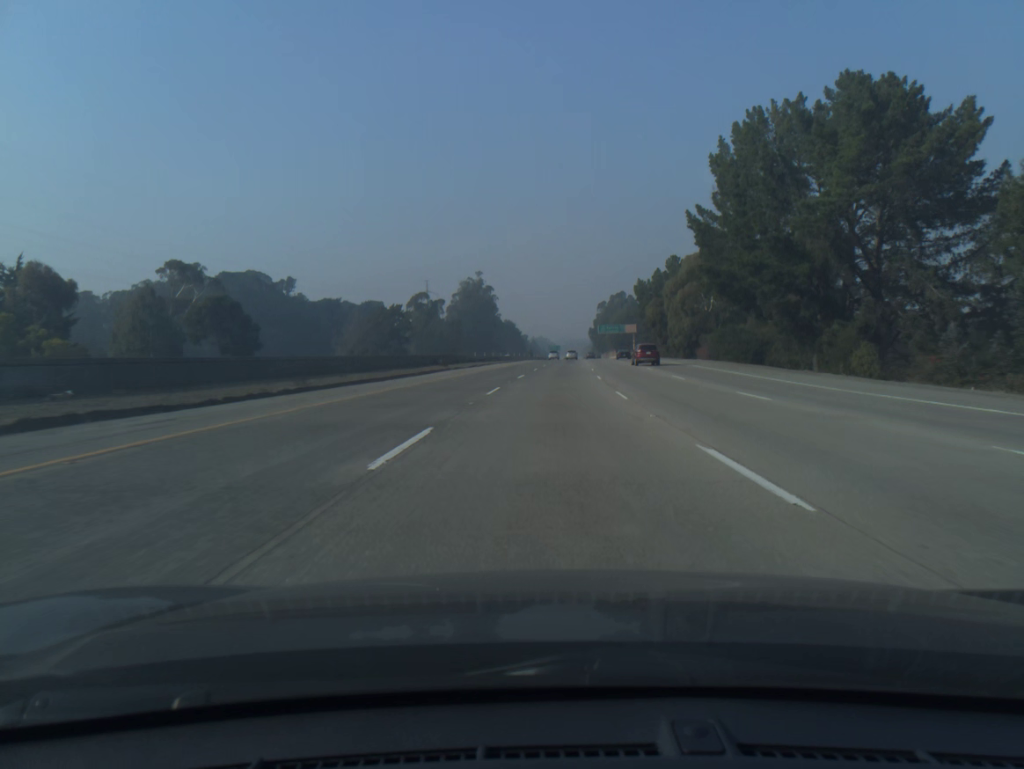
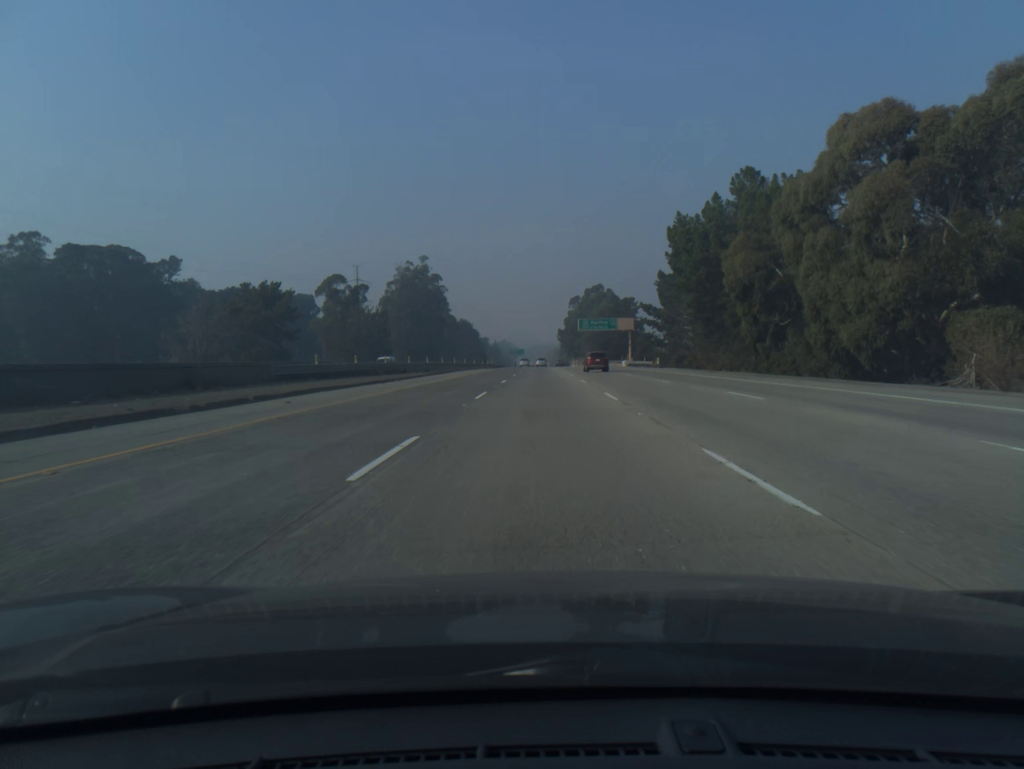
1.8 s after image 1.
(+1.6, +58.9) m; +3°
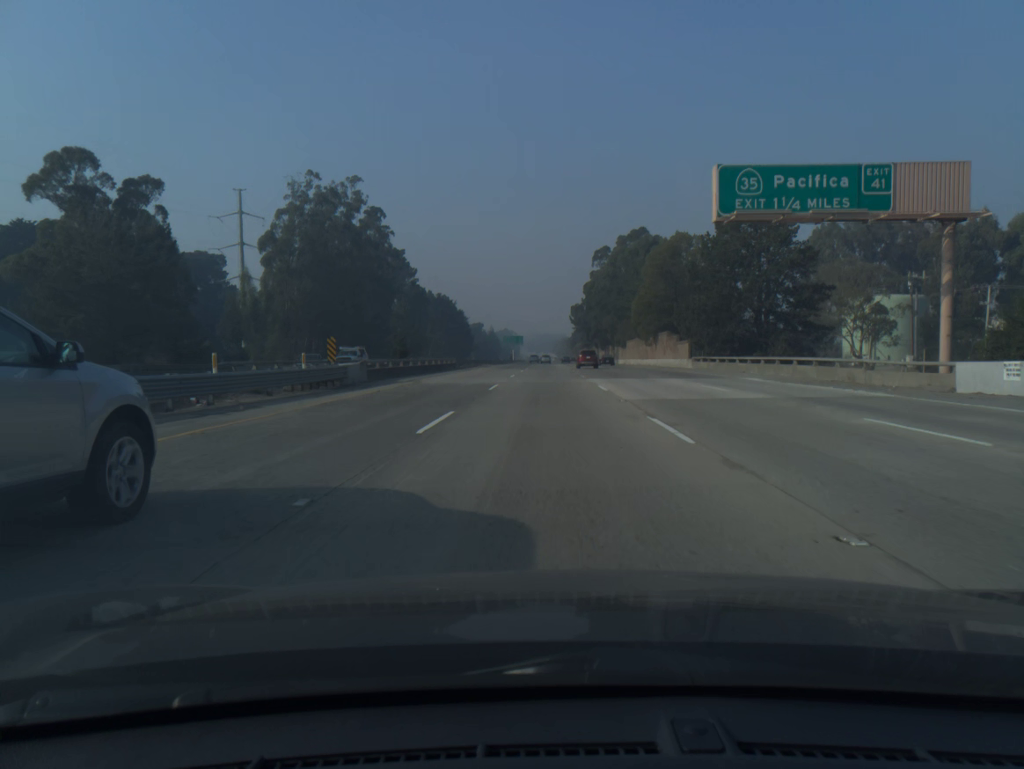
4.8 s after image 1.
(-0.1, +98.1) m; 0°
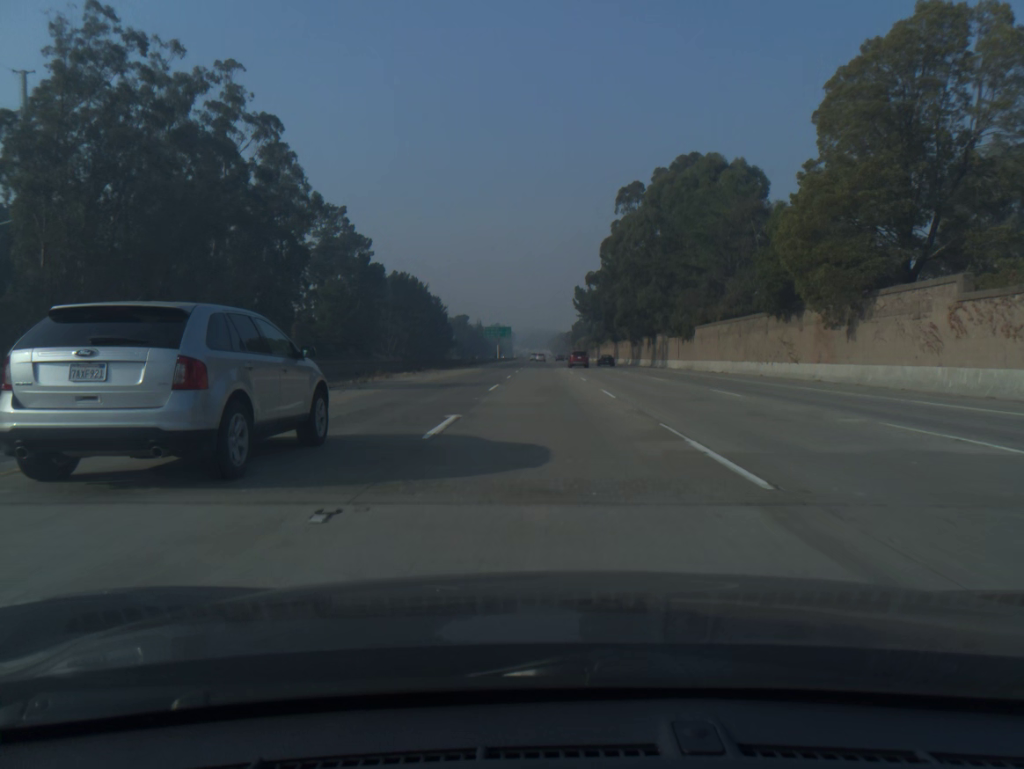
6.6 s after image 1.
(+0.1, +59.2) m; 0°
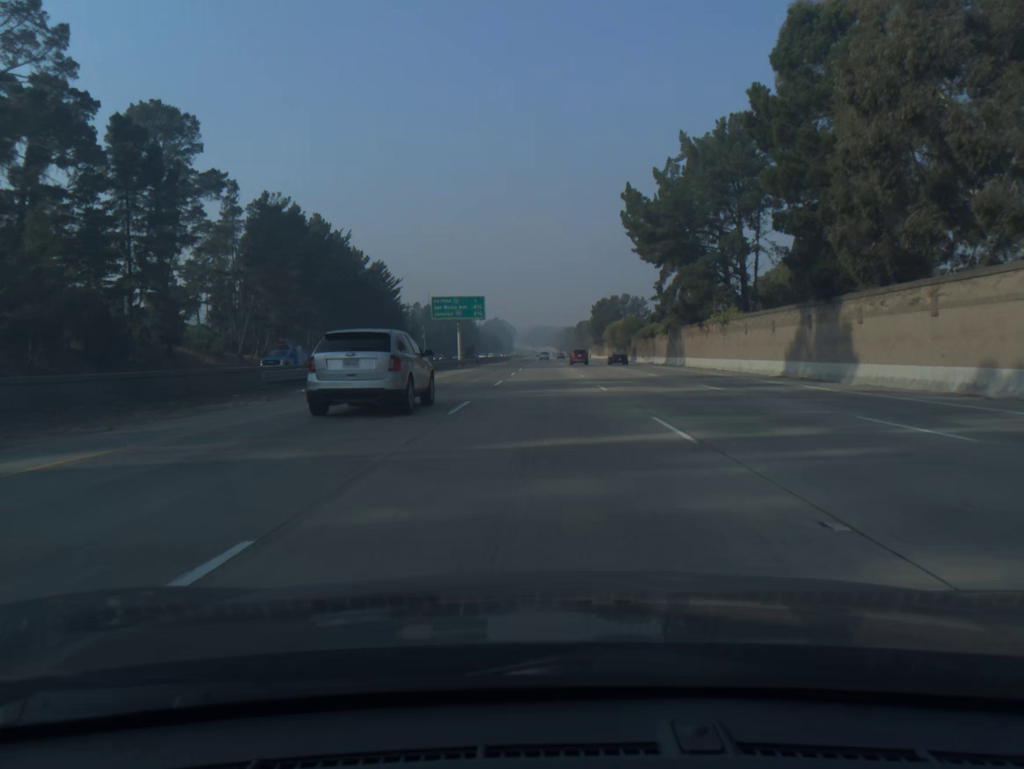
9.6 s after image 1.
(-0.1, +98.7) m; 0°
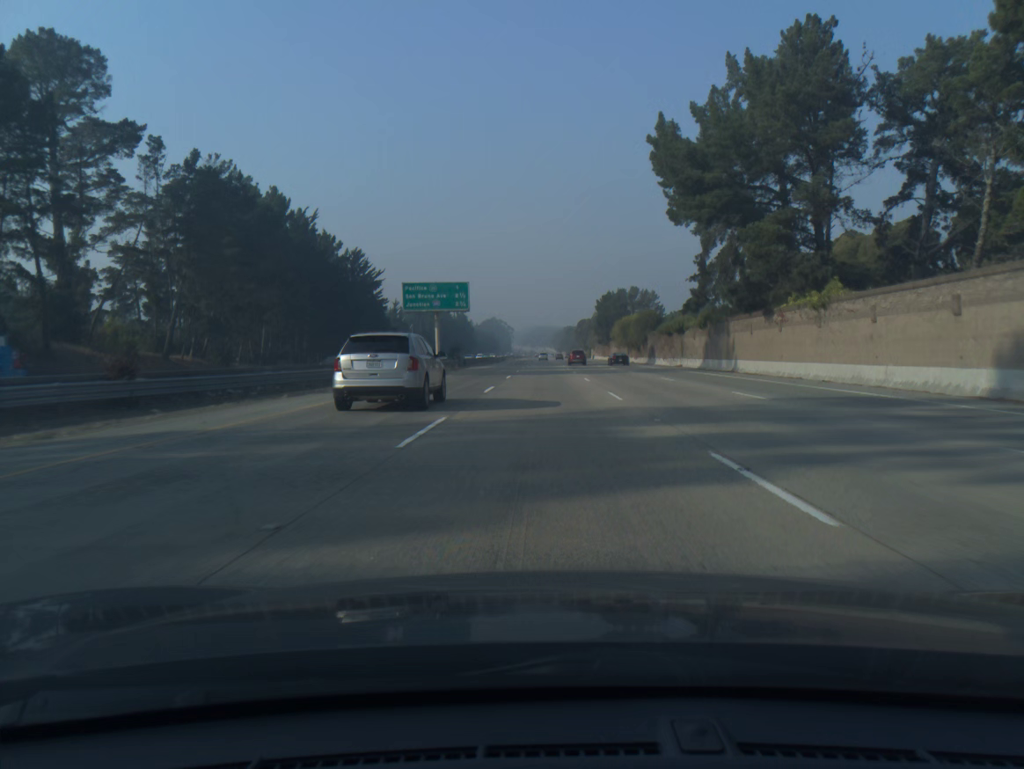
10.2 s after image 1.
(0.0, +19.7) m; 0°
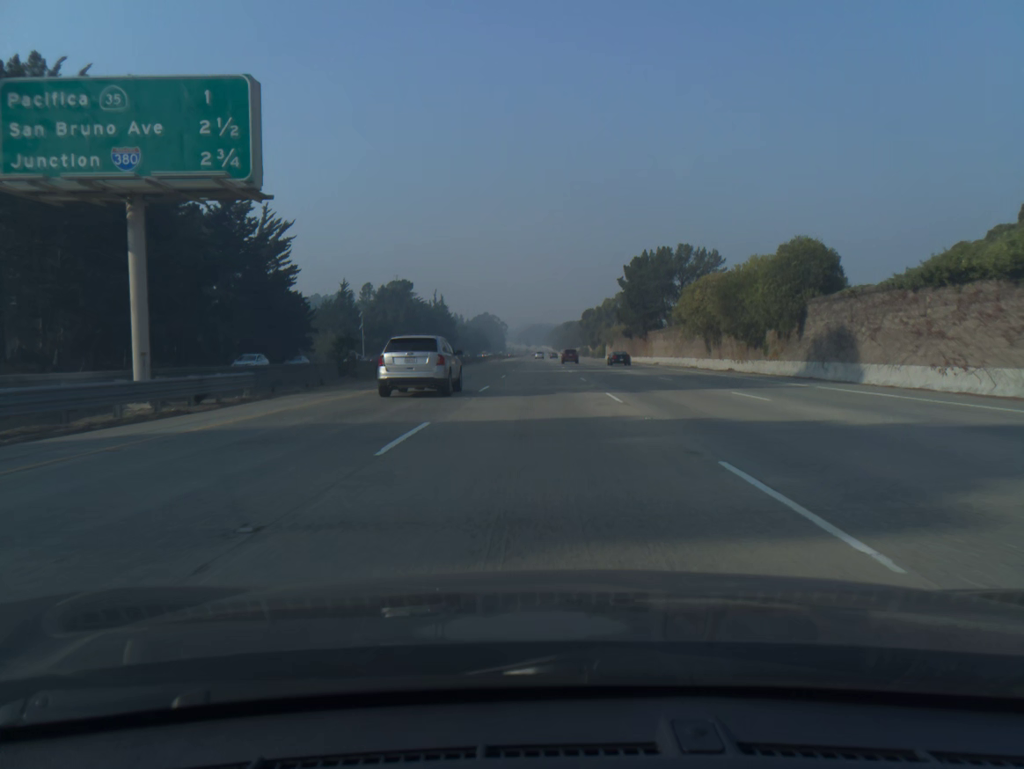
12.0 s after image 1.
(+0.1, +59.2) m; 0°
